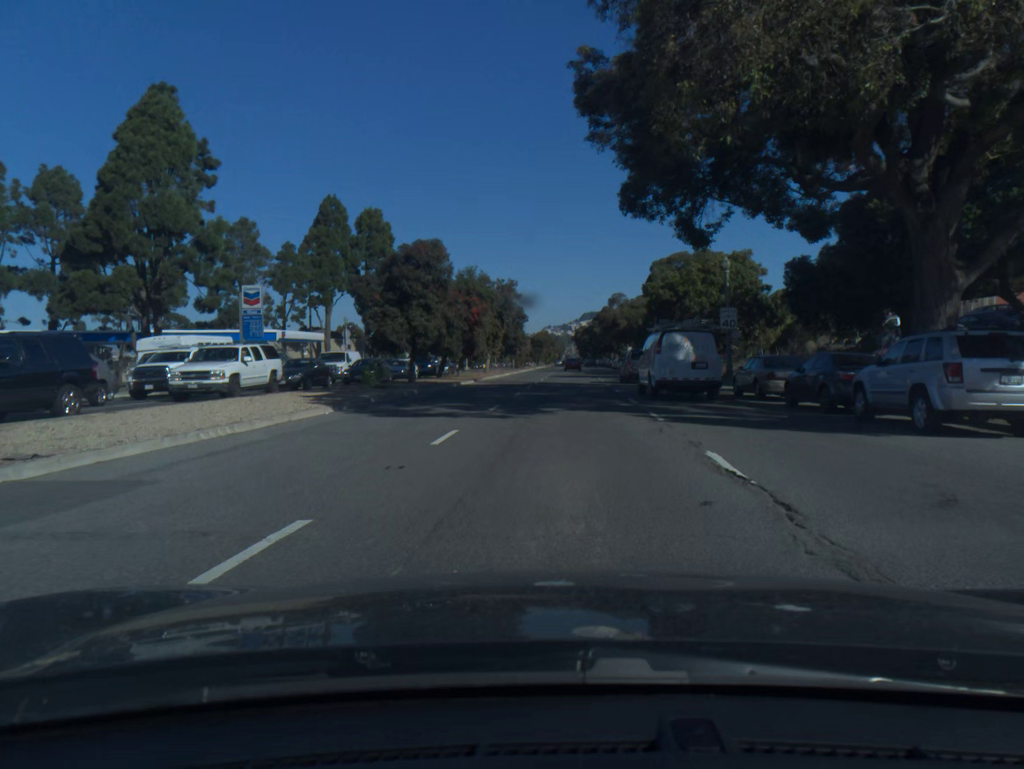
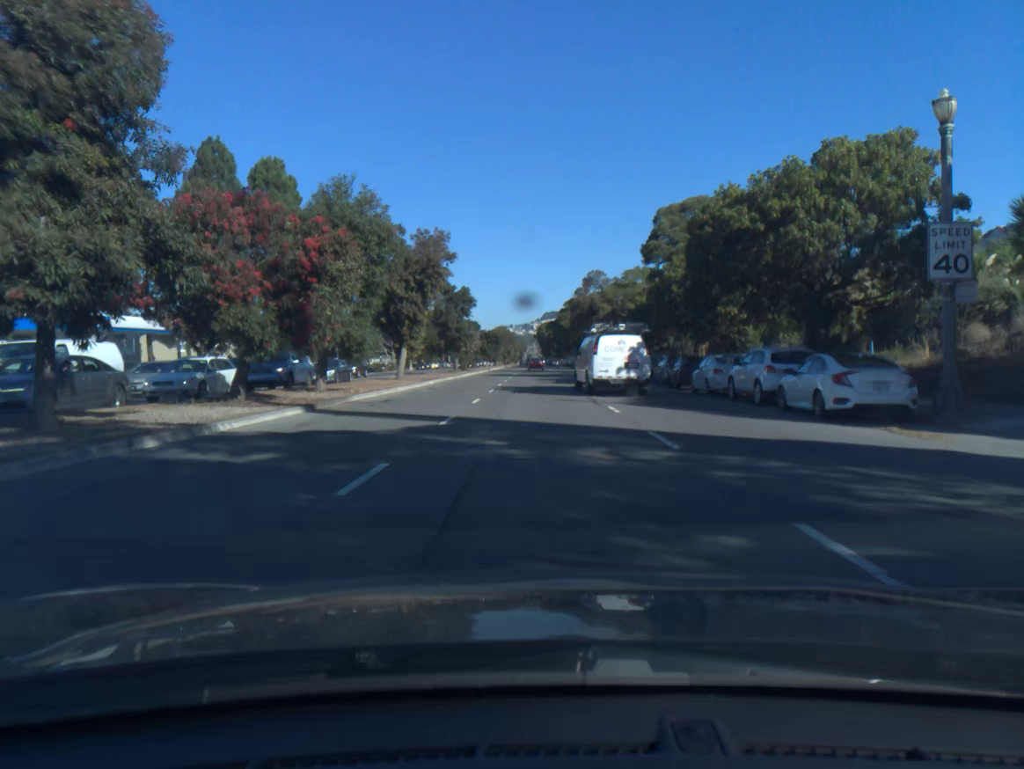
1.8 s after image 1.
(+0.7, +26.1) m; +3°
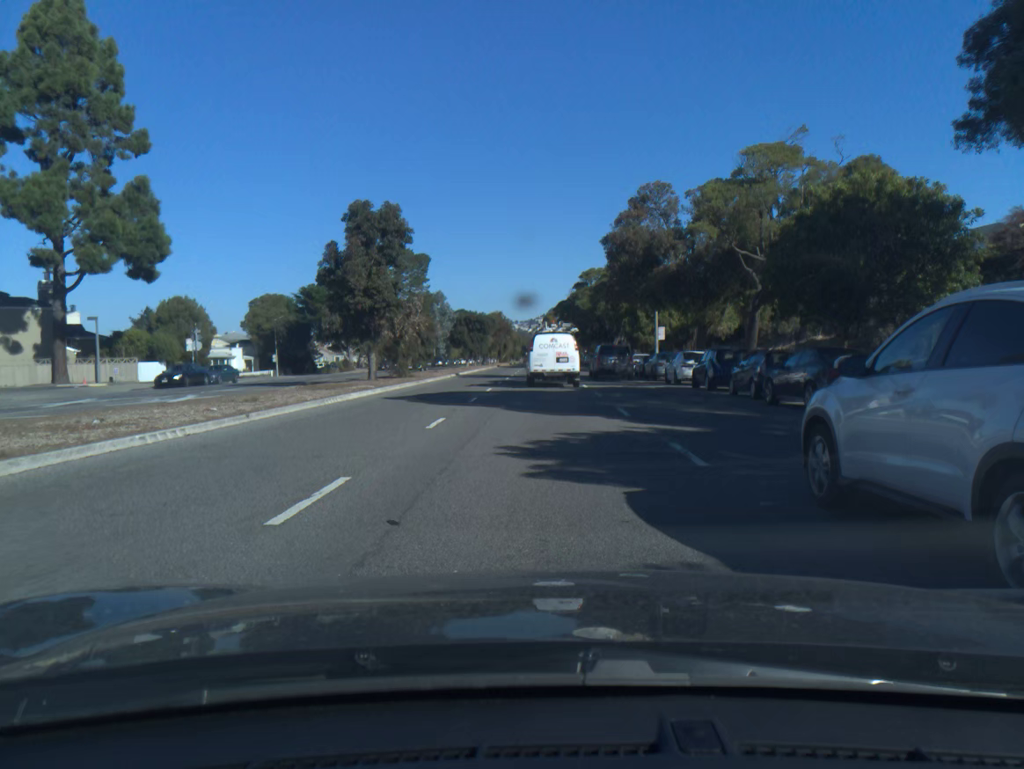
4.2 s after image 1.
(-0.2, +38.2) m; -1°
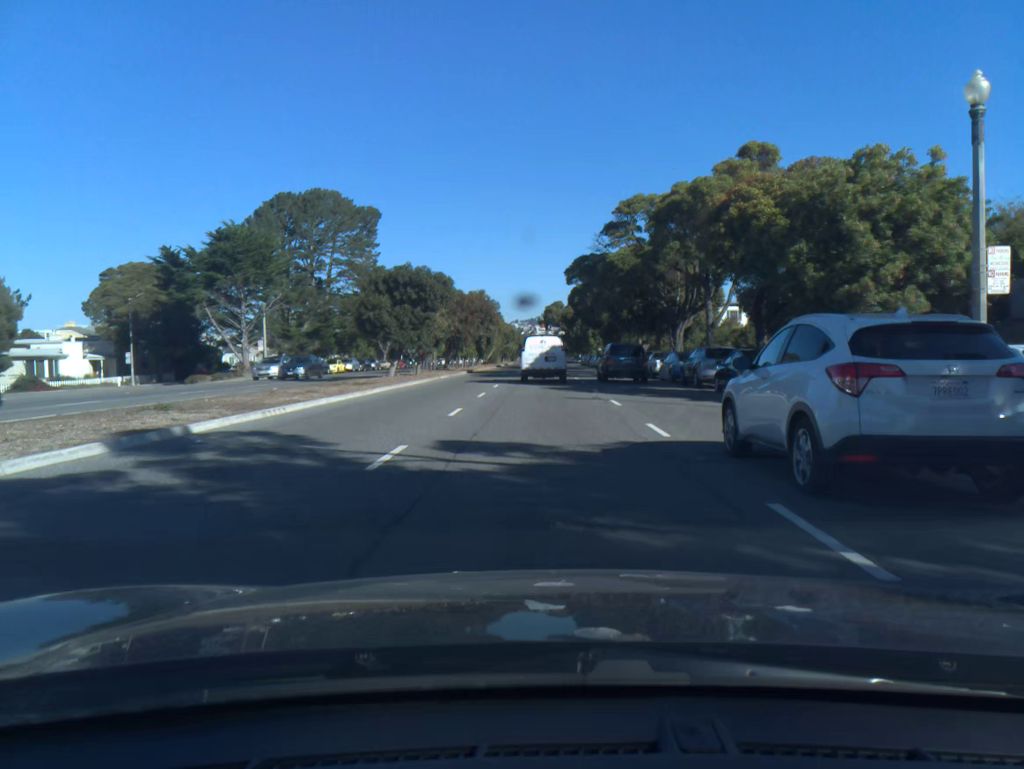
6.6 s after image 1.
(-0.2, +41.2) m; 0°
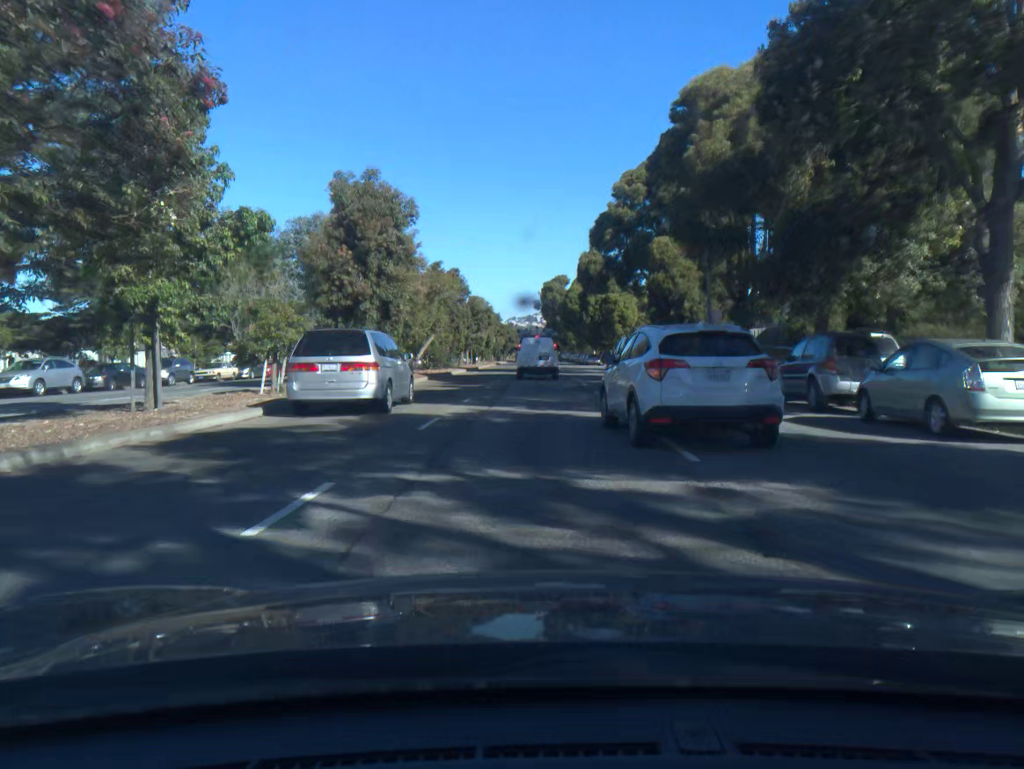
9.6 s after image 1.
(+0.2, +54.7) m; 0°
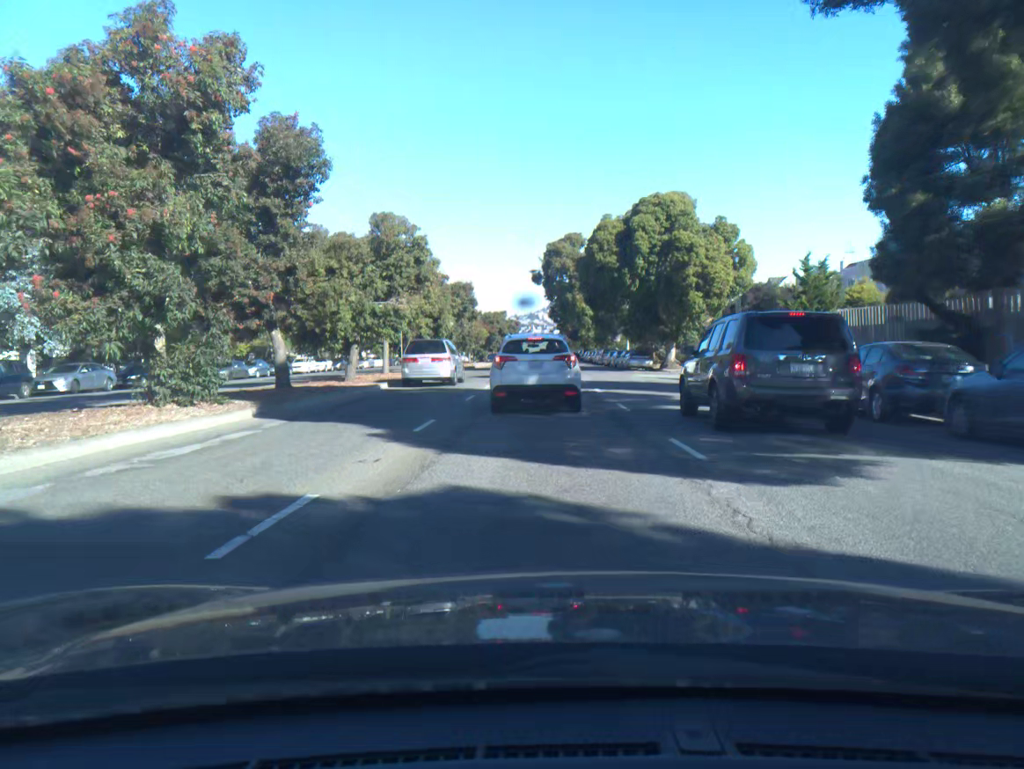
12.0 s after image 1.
(-0.1, +44.1) m; 0°
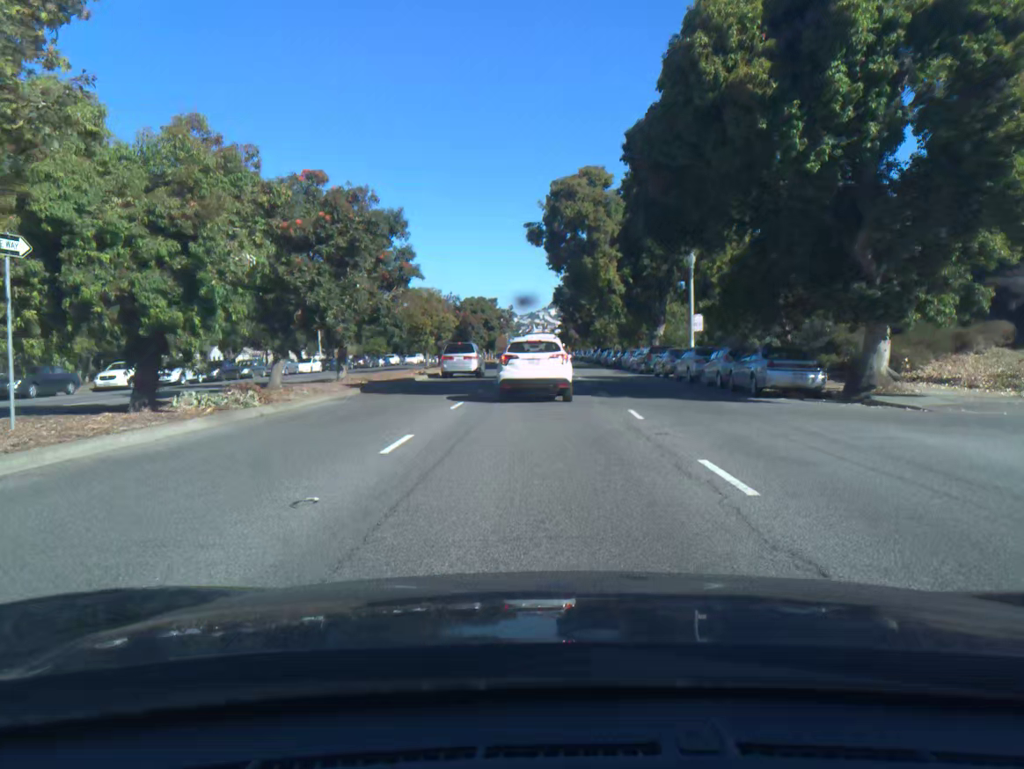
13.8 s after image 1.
(0.0, +31.6) m; 0°
